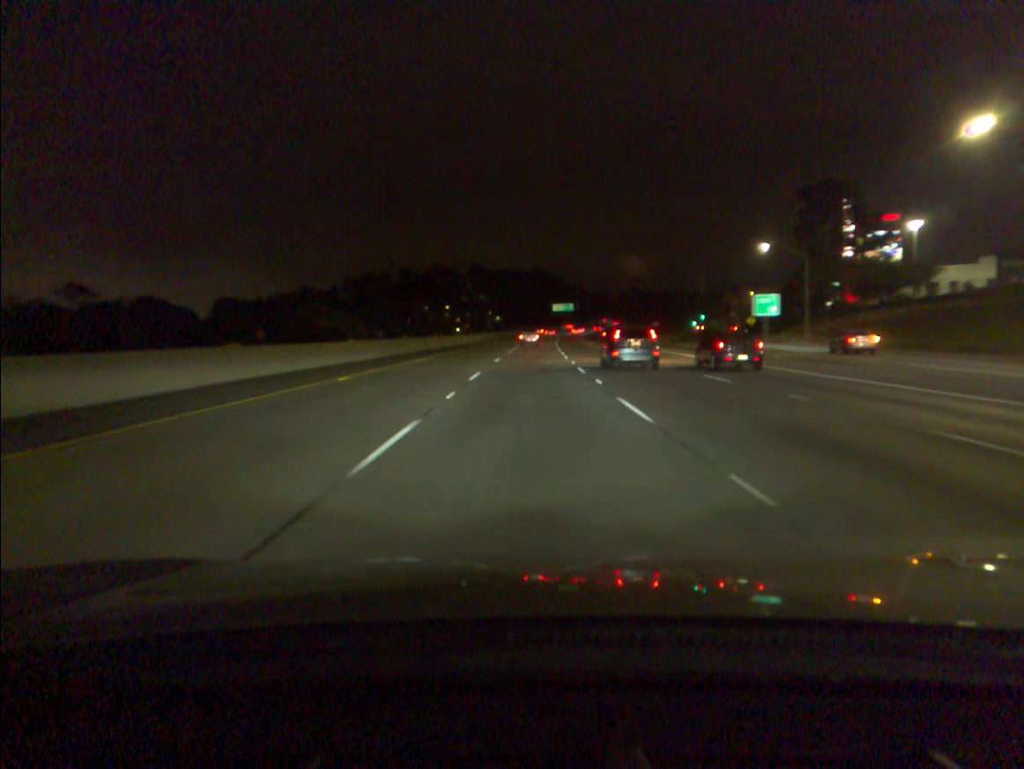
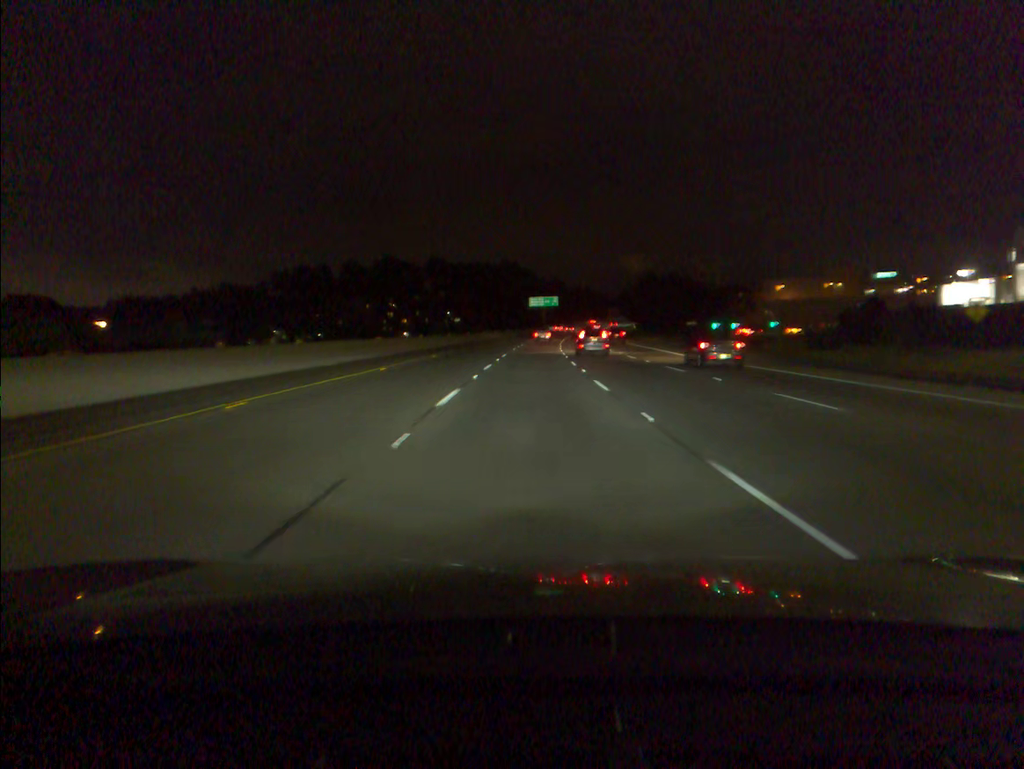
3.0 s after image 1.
(+1.6, +81.1) m; +2°
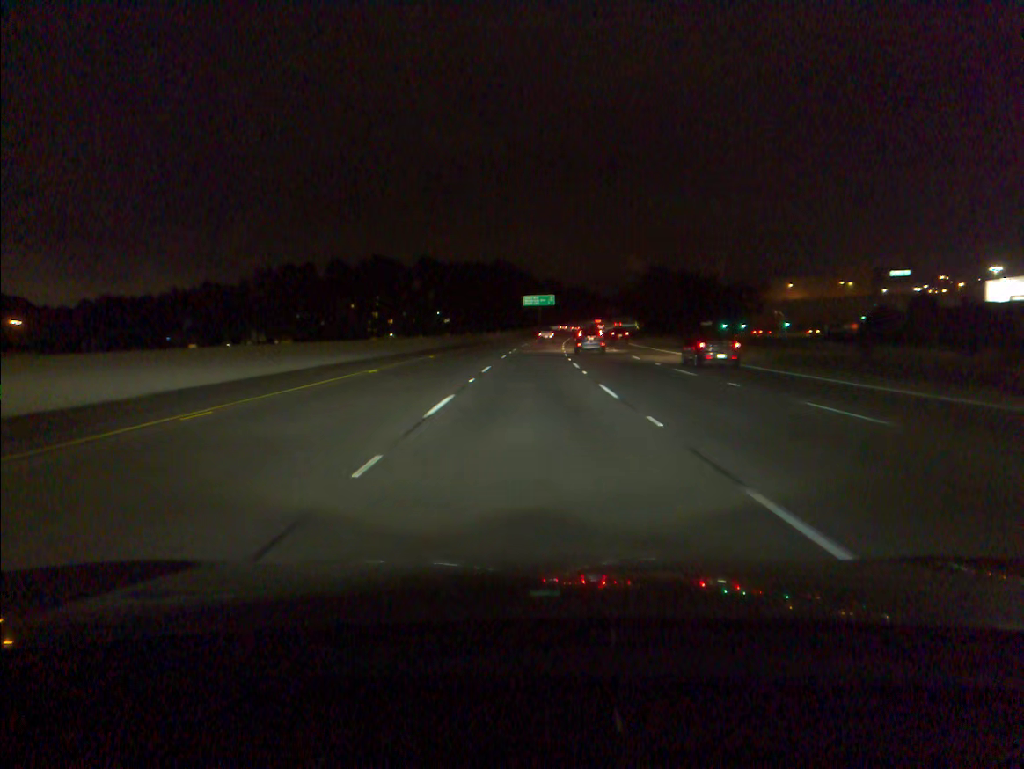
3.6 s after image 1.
(+0.1, +16.2) m; 0°
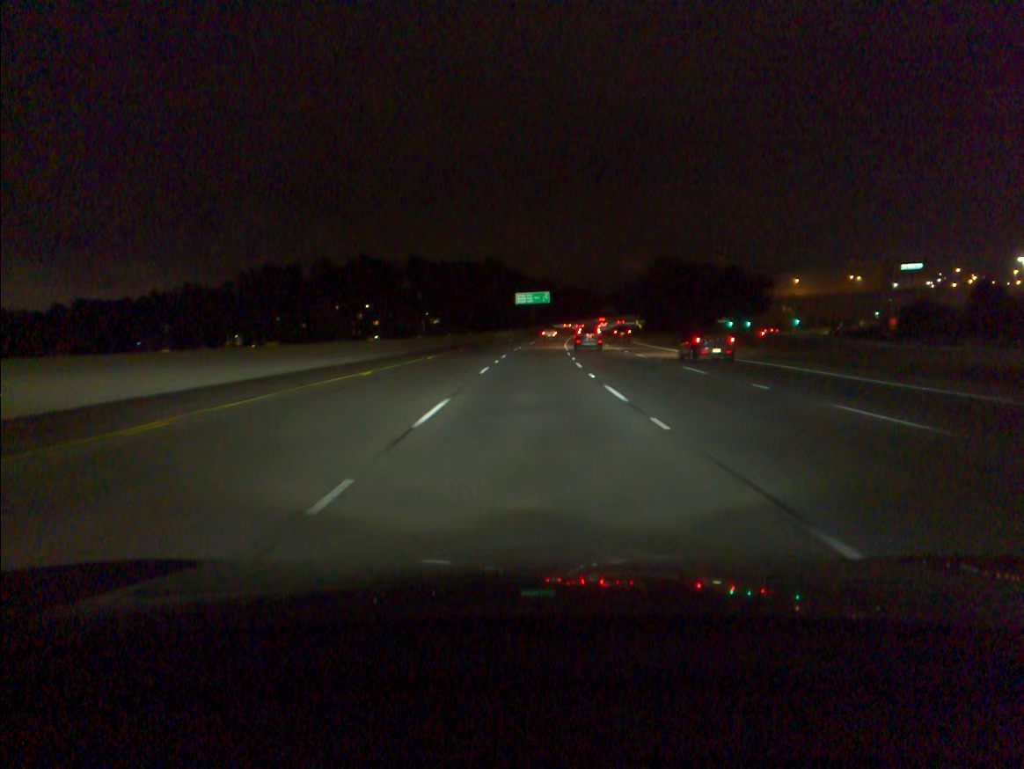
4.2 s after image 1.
(+0.1, +16.2) m; +1°
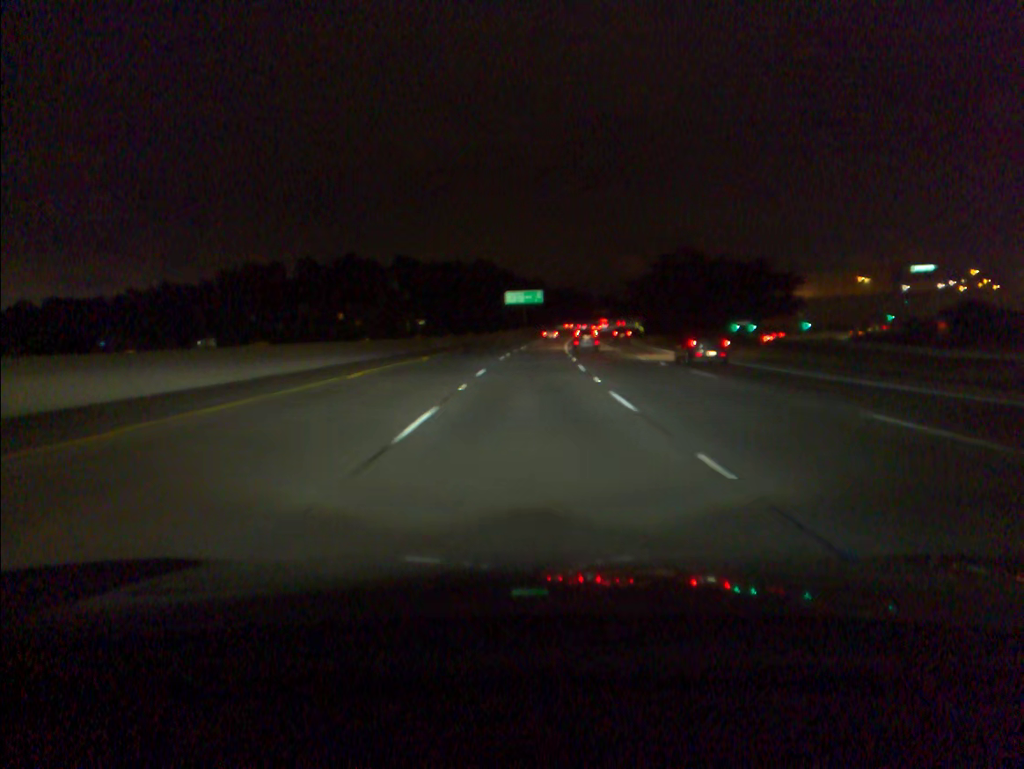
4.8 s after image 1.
(+0.1, +16.2) m; +1°
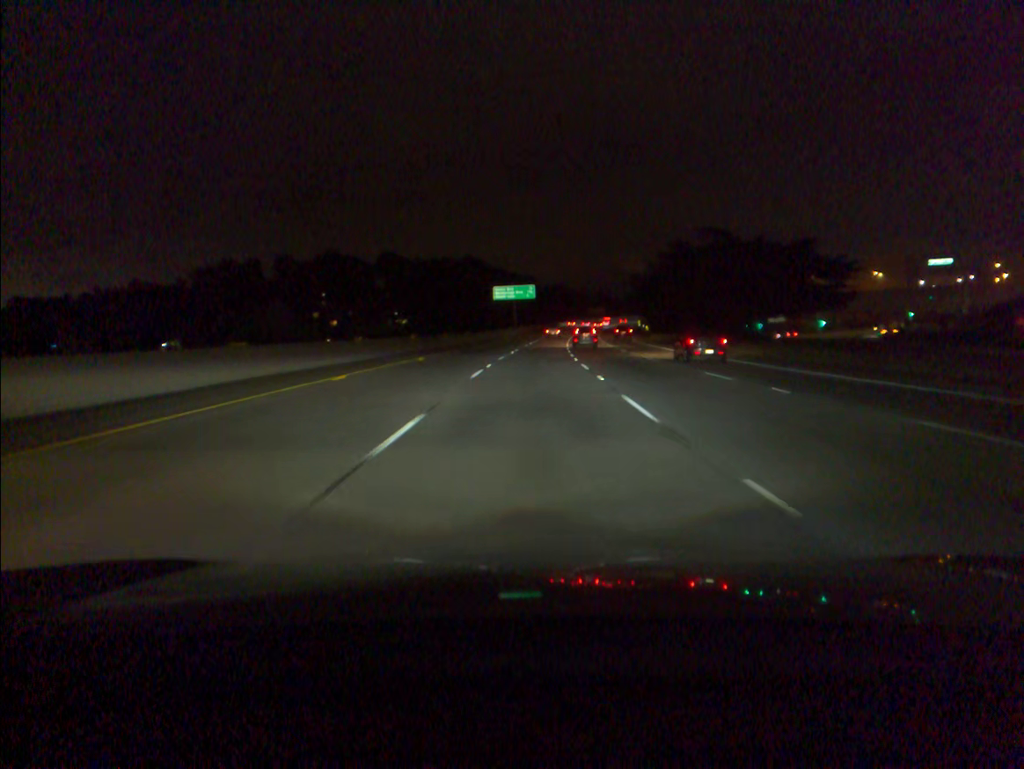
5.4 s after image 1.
(+0.1, +16.2) m; +1°
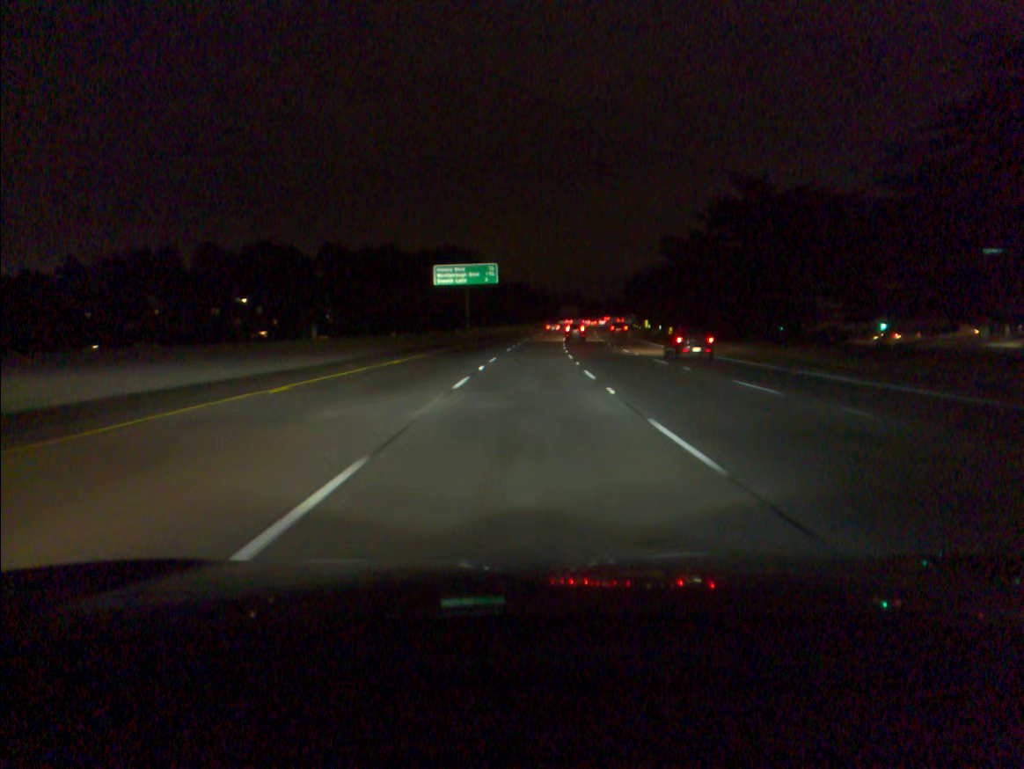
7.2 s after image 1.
(+1.0, +48.7) m; +2°
